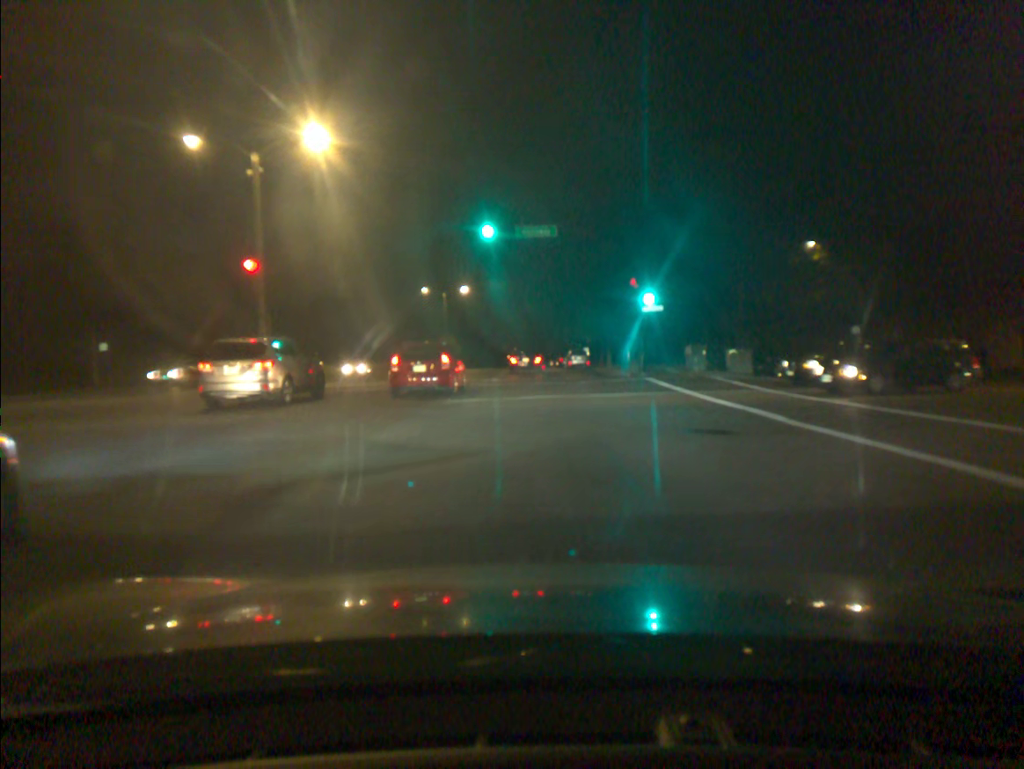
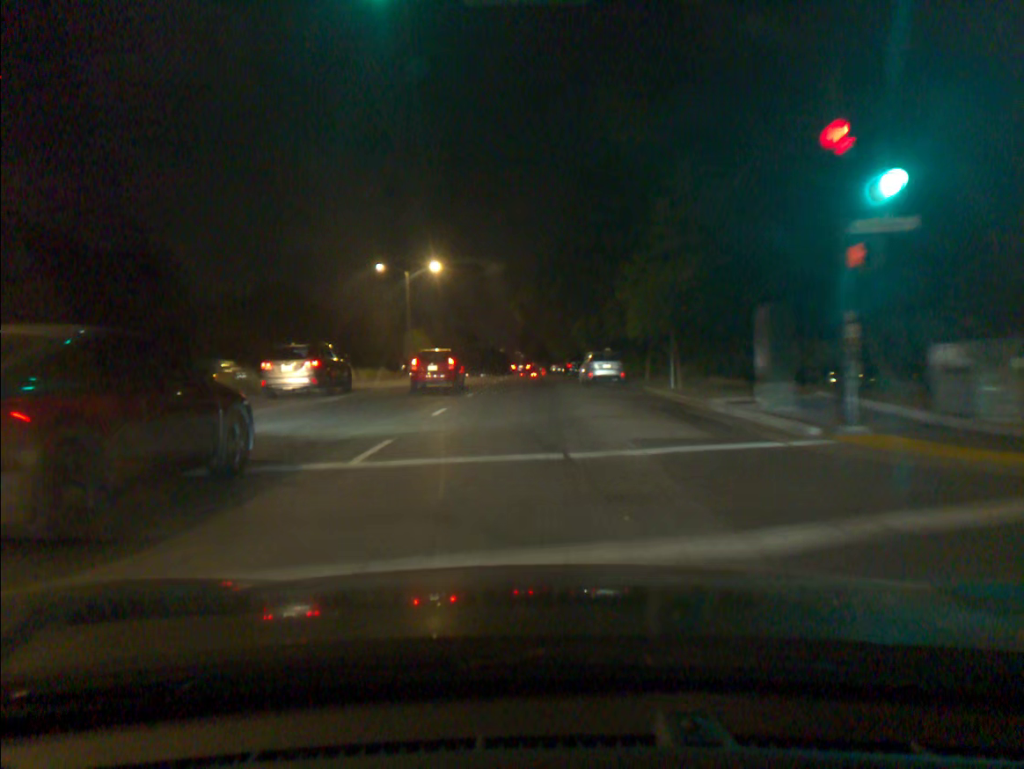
(-0.2, +23.6) m; 0°
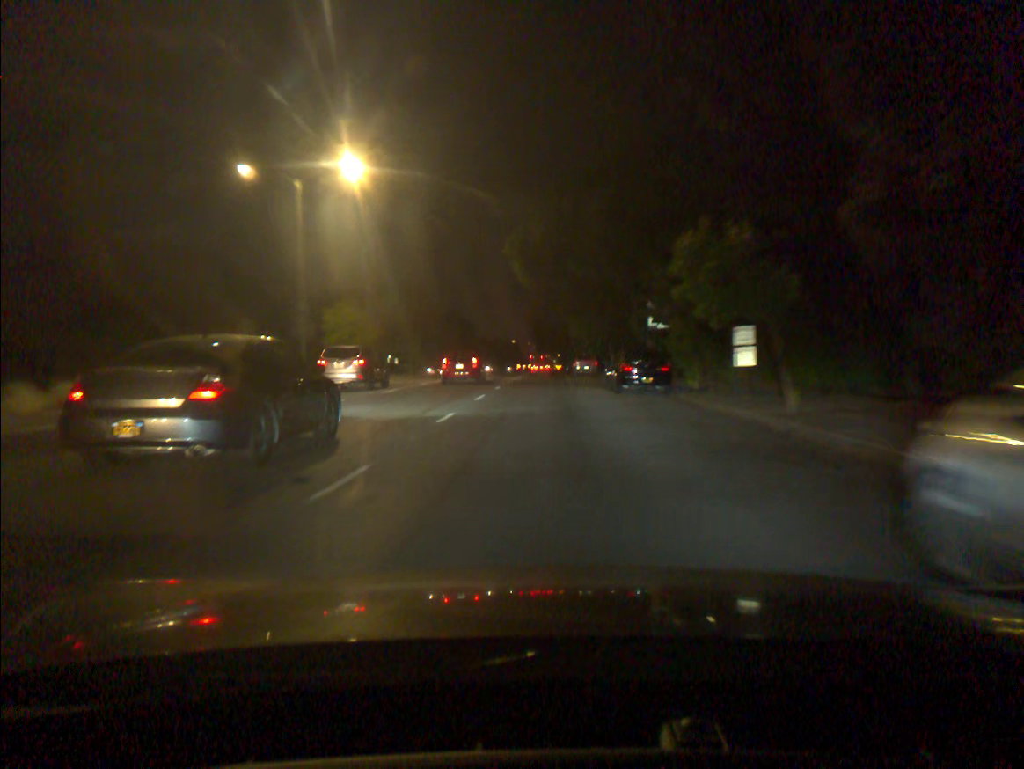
(-0.3, +30.8) m; -1°
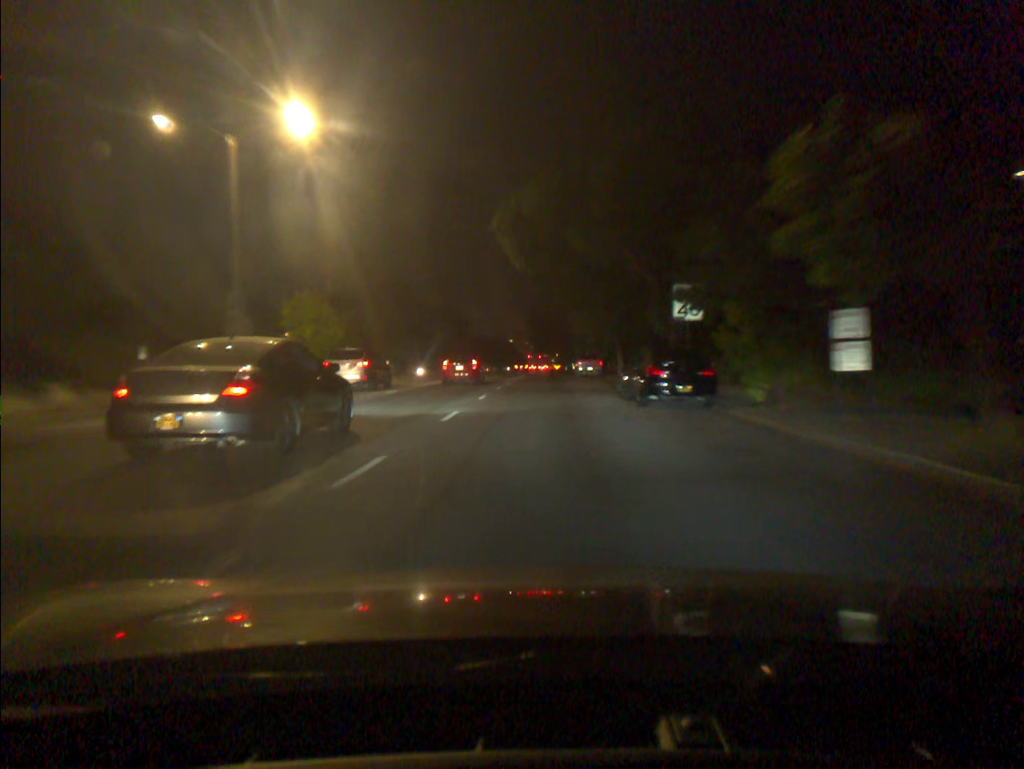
(0.0, +6.6) m; 0°
